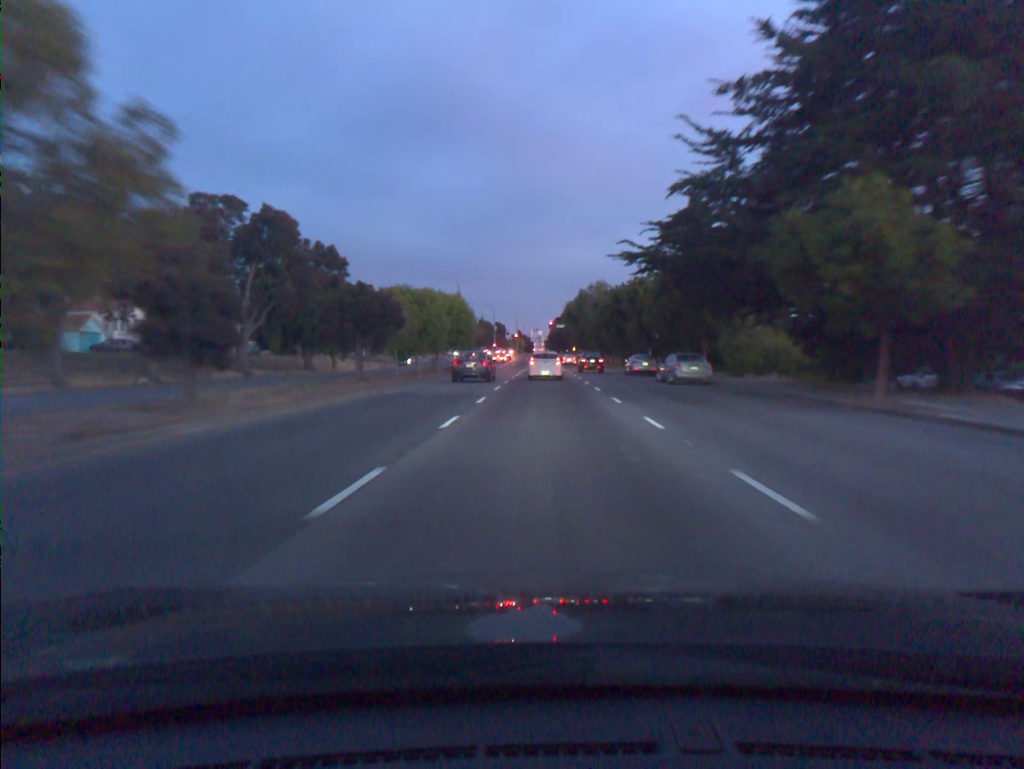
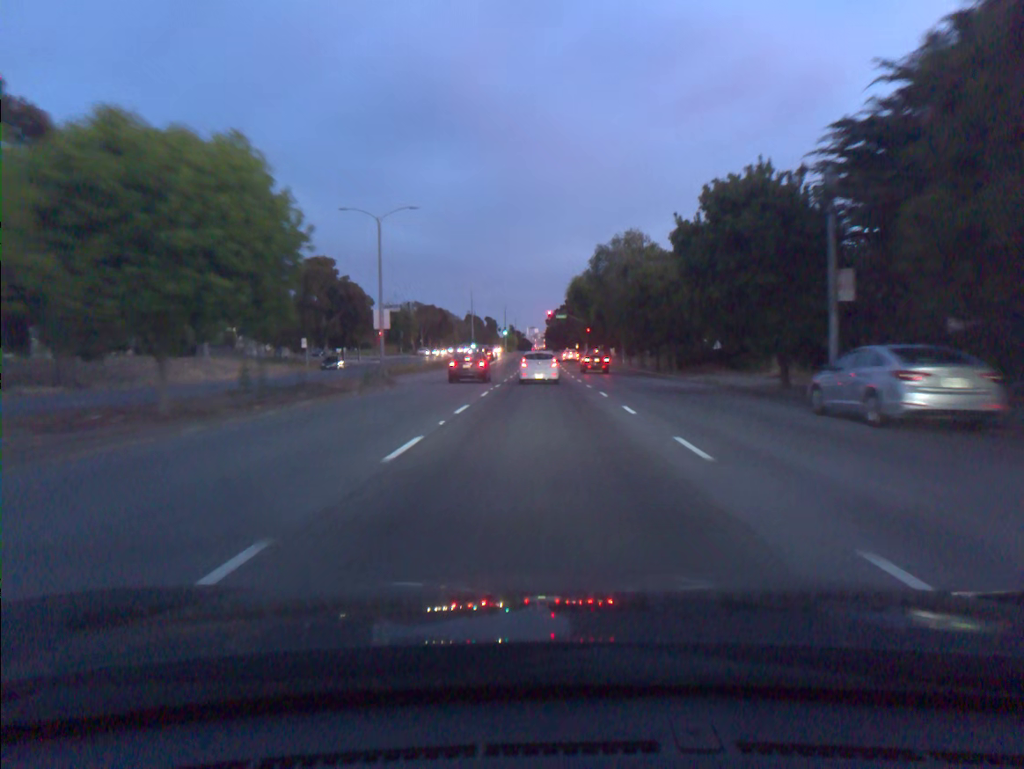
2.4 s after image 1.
(+0.2, +39.8) m; 0°
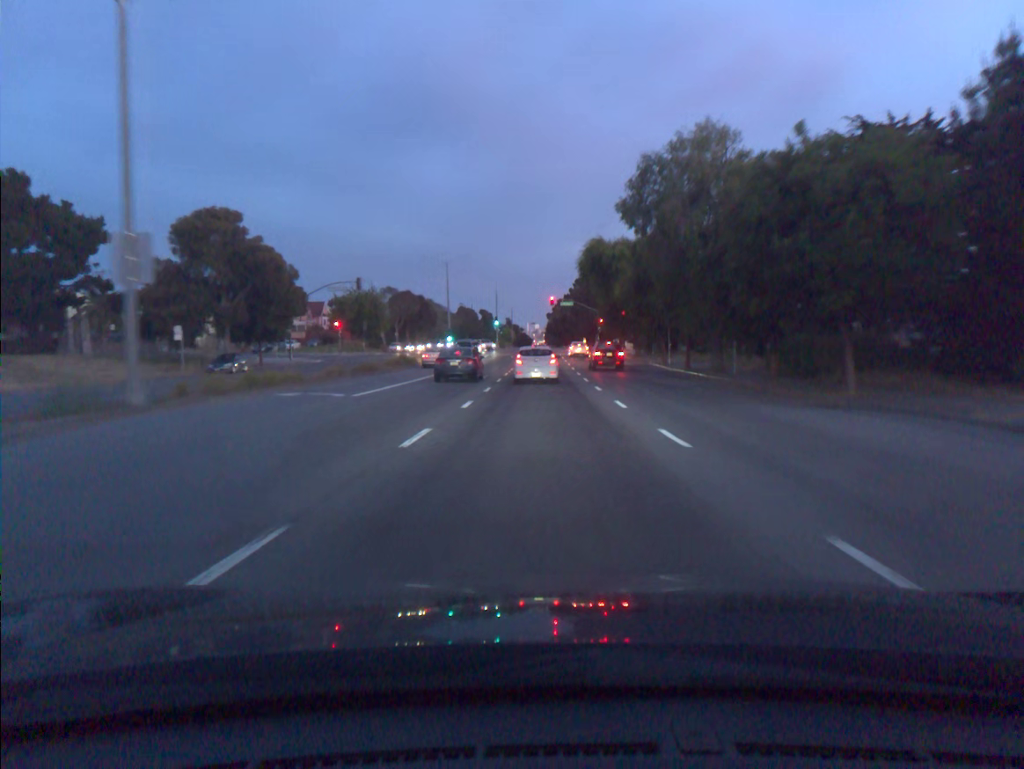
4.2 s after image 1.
(0.0, +27.7) m; 0°
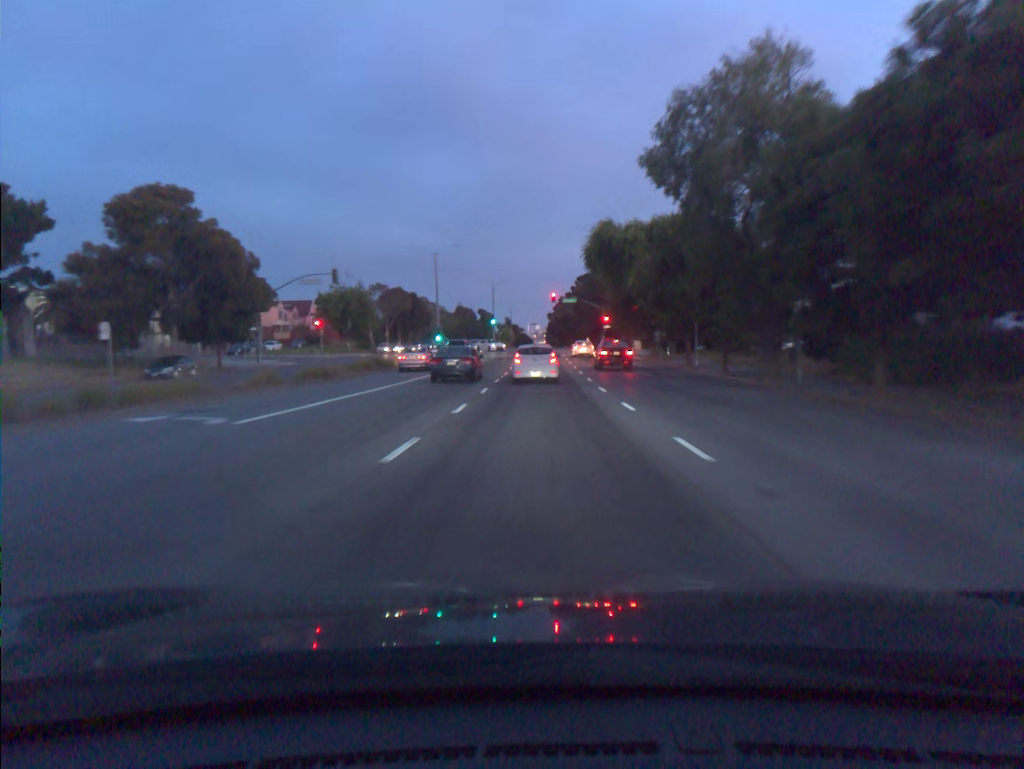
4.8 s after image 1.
(0.0, +8.9) m; 0°
